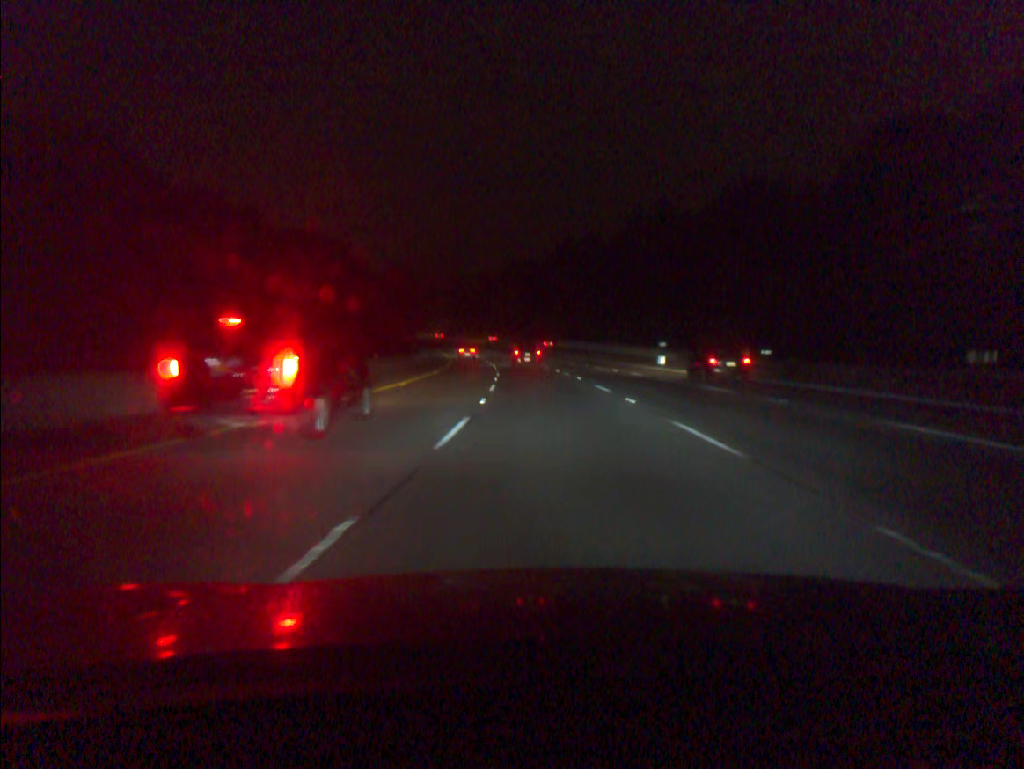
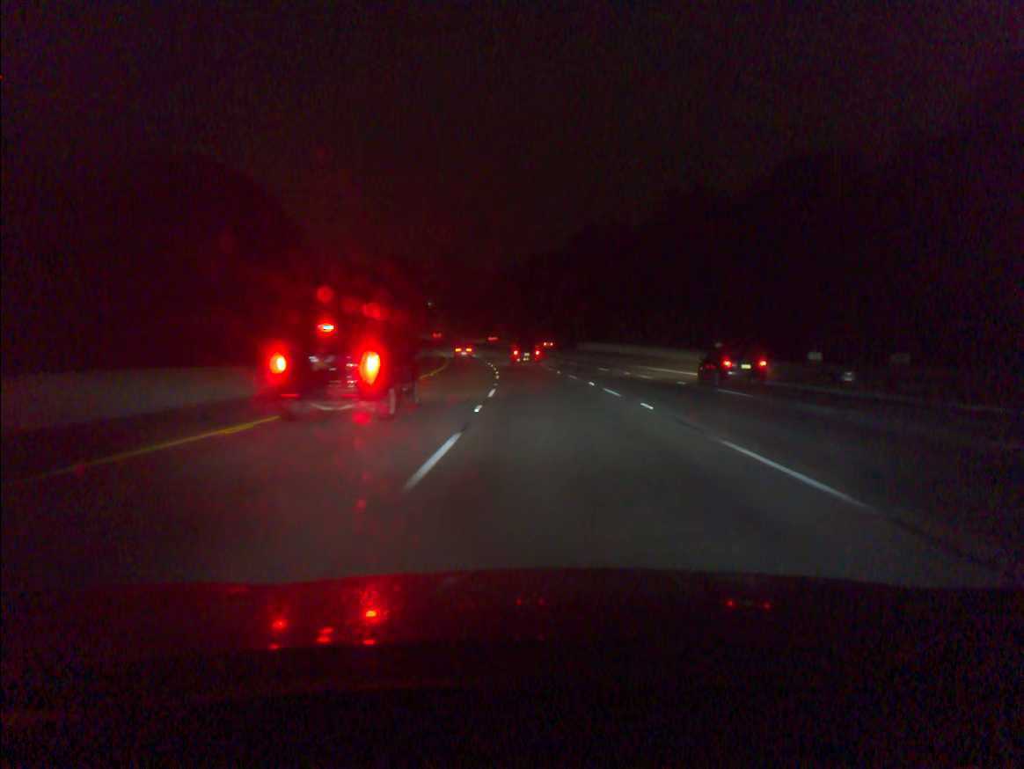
(-0.2, +17.6) m; -1°
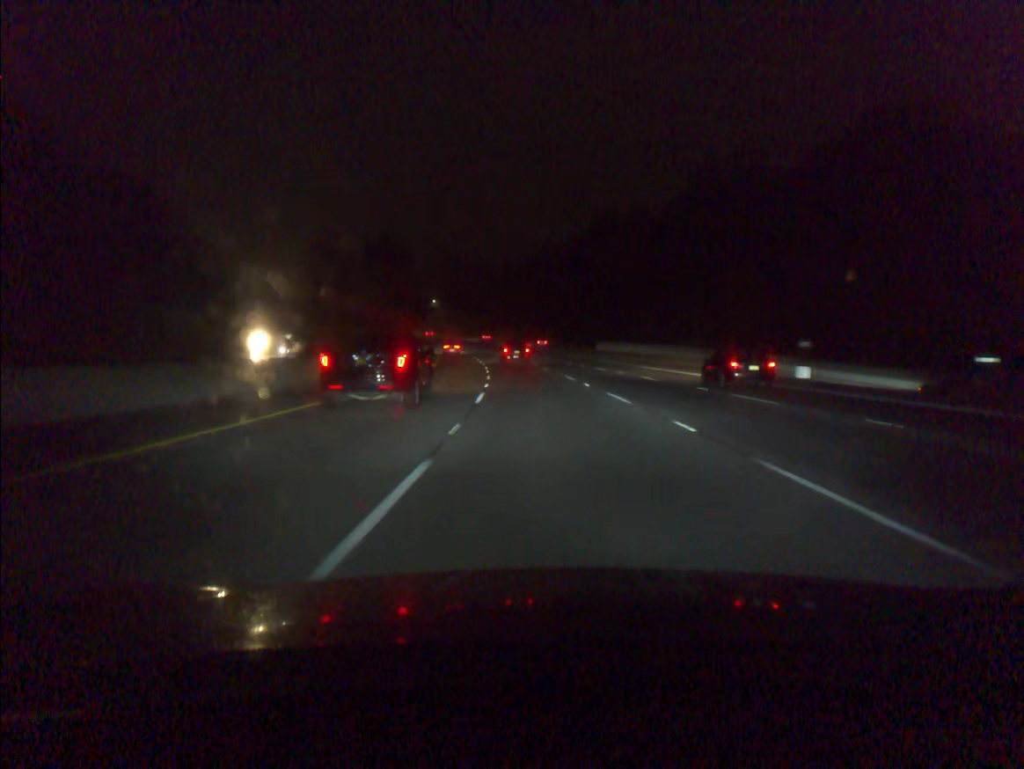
(-0.1, +17.6) m; -1°
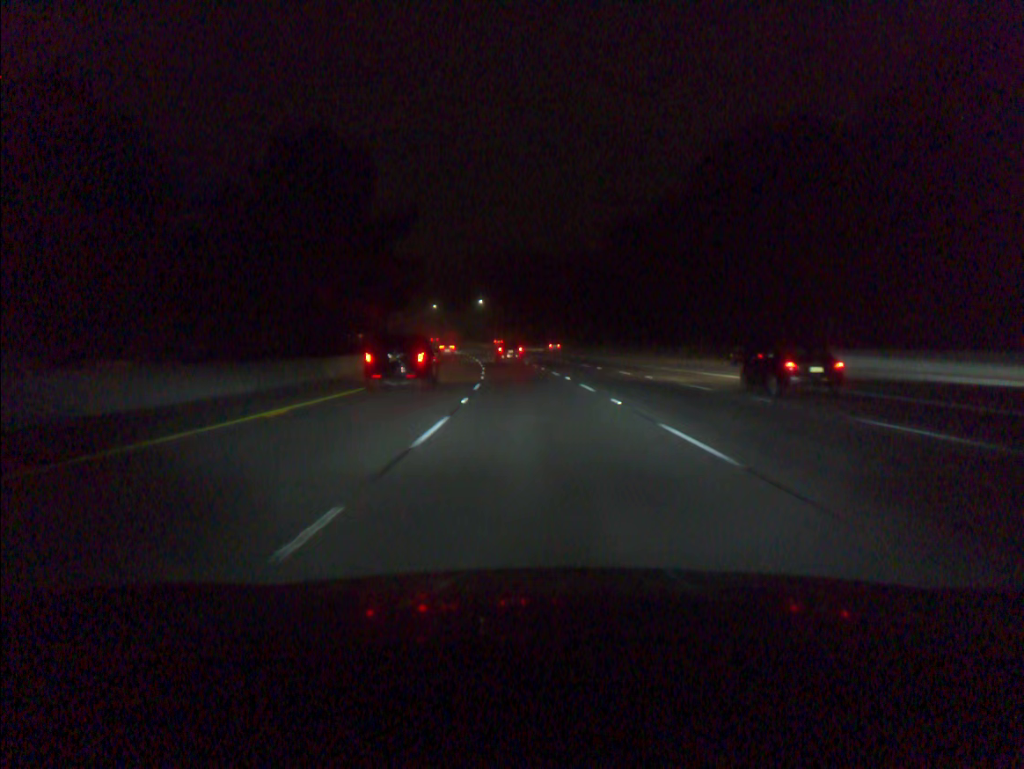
(-2.1, +52.5) m; -5°
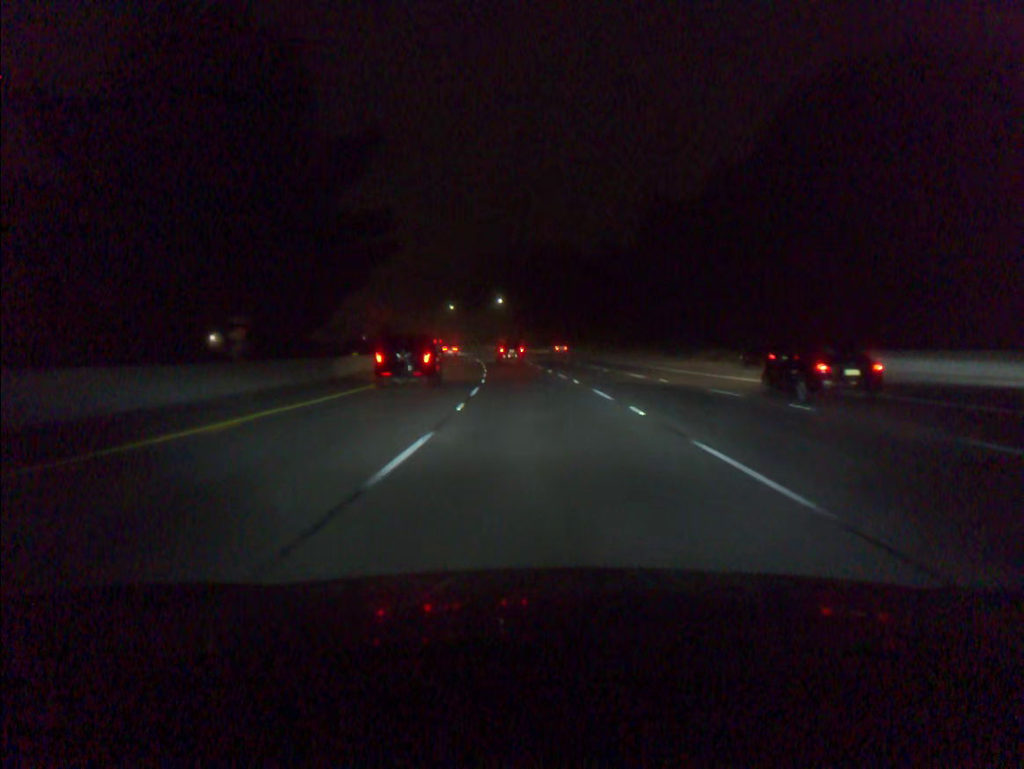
(-0.3, +17.5) m; -2°
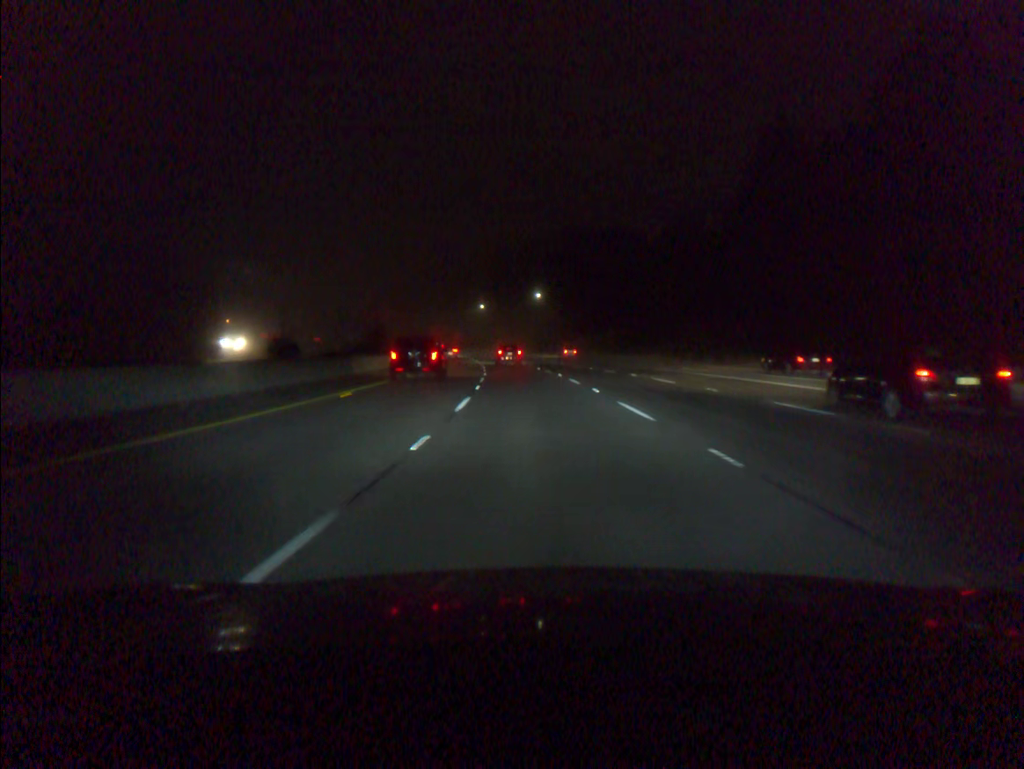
(-1.0, +35.1) m; -3°
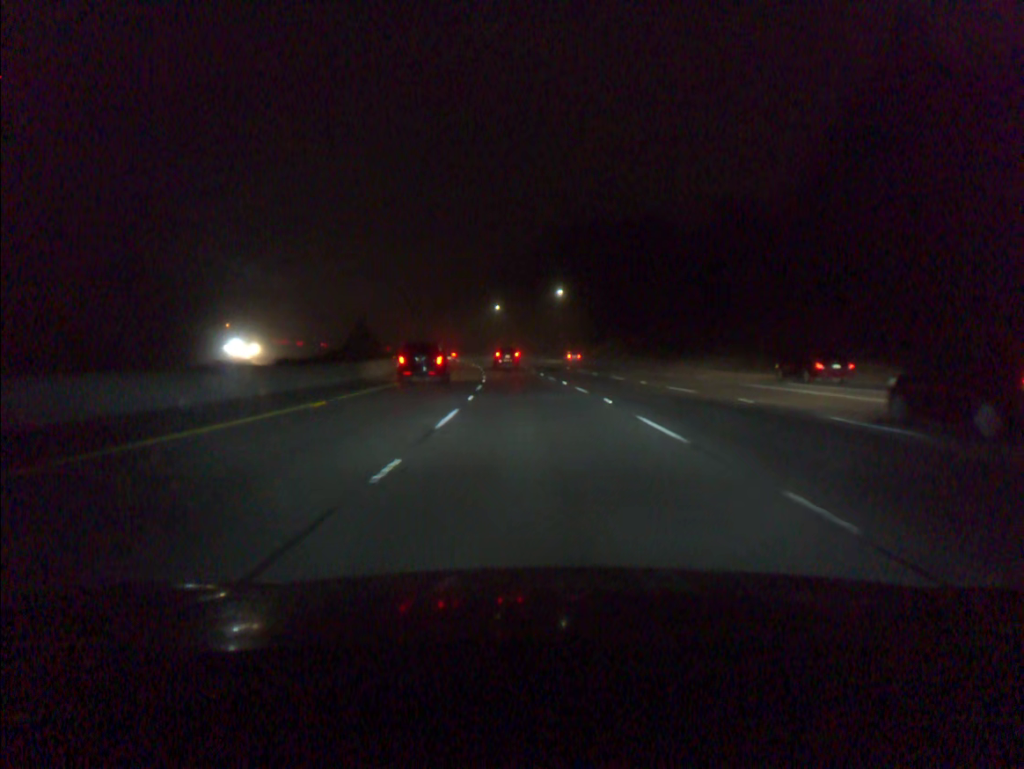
(-0.2, +17.6) m; -2°
